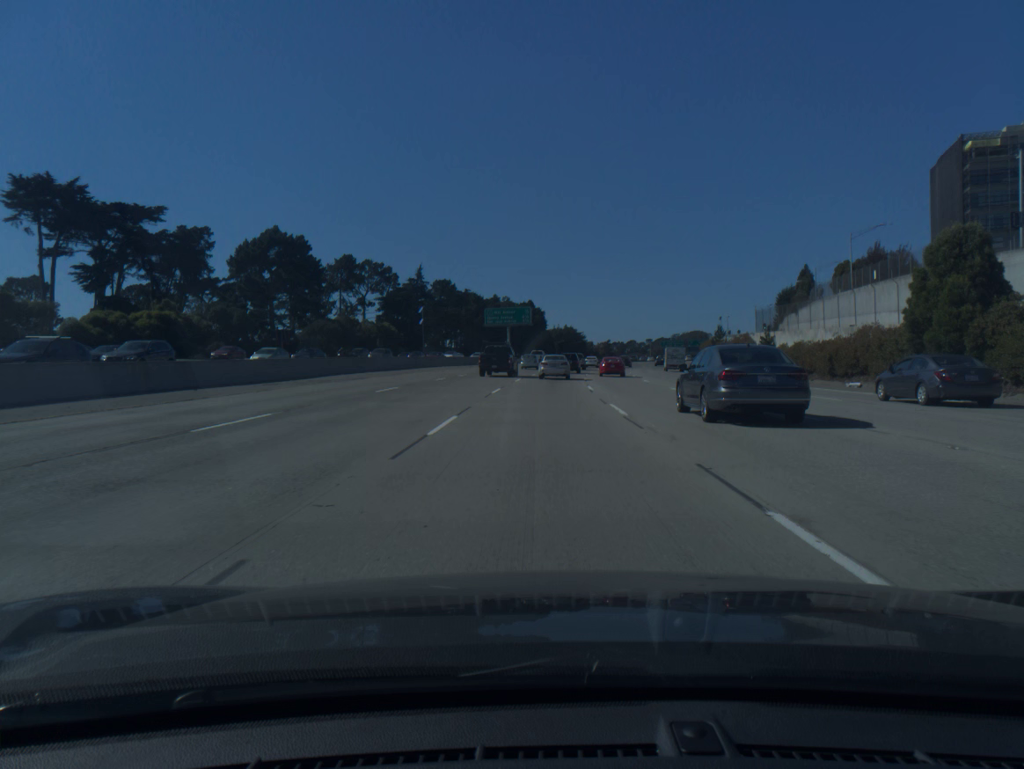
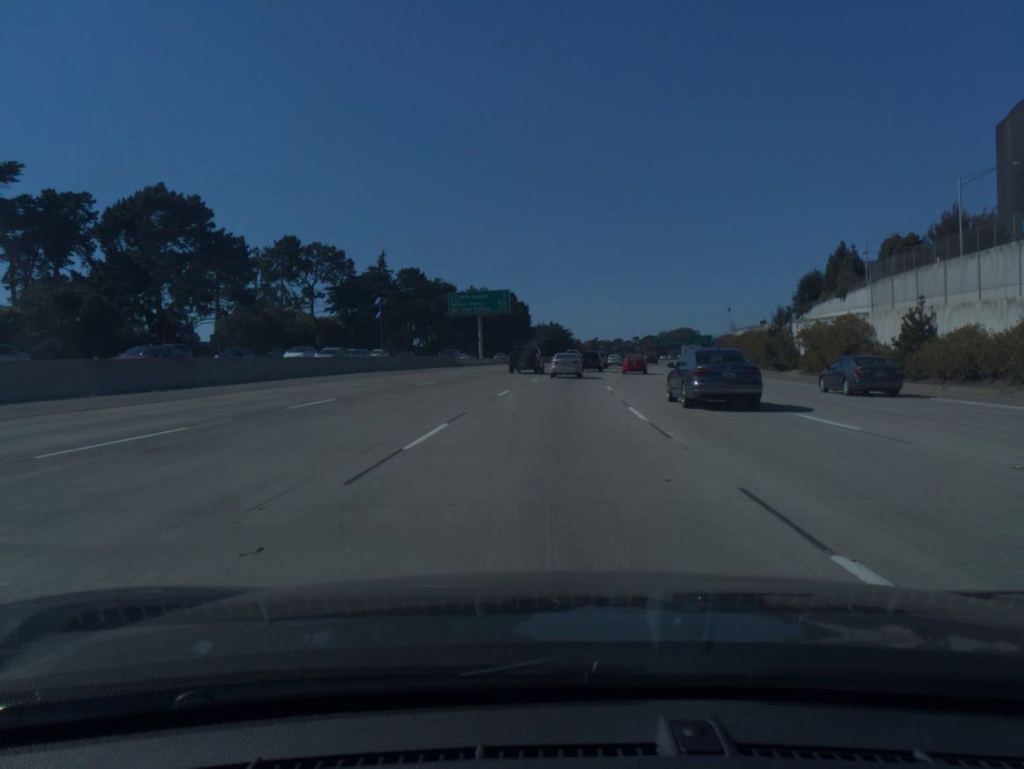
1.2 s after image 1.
(+0.2, +30.4) m; +1°
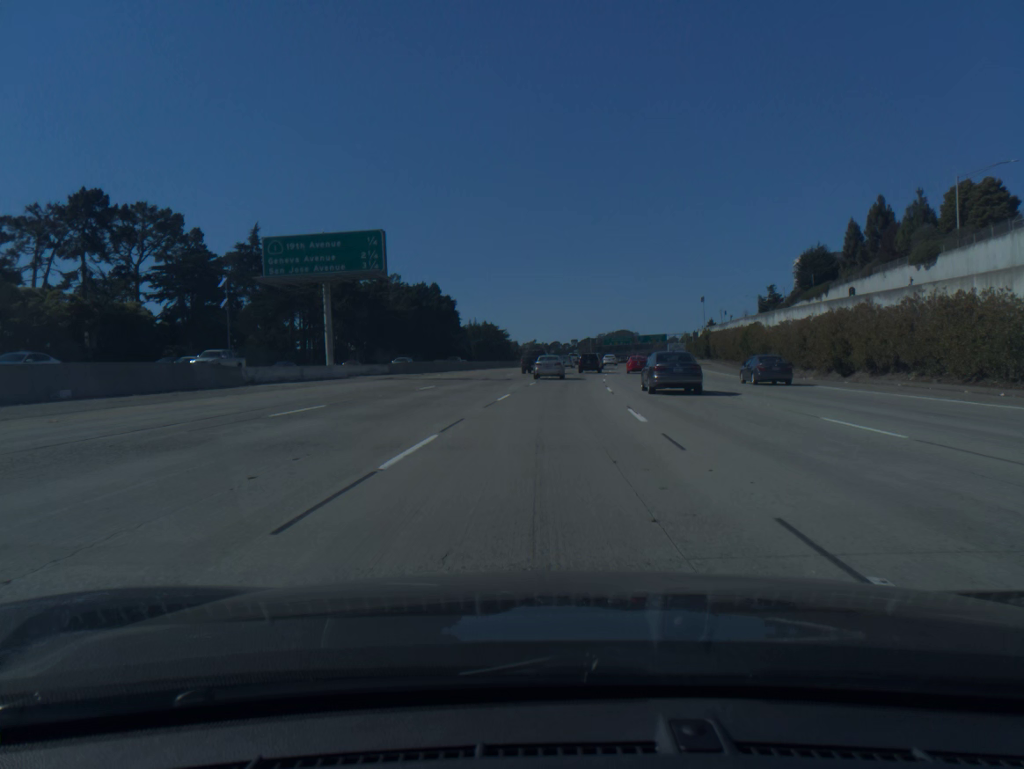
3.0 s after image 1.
(+1.7, +44.6) m; +5°
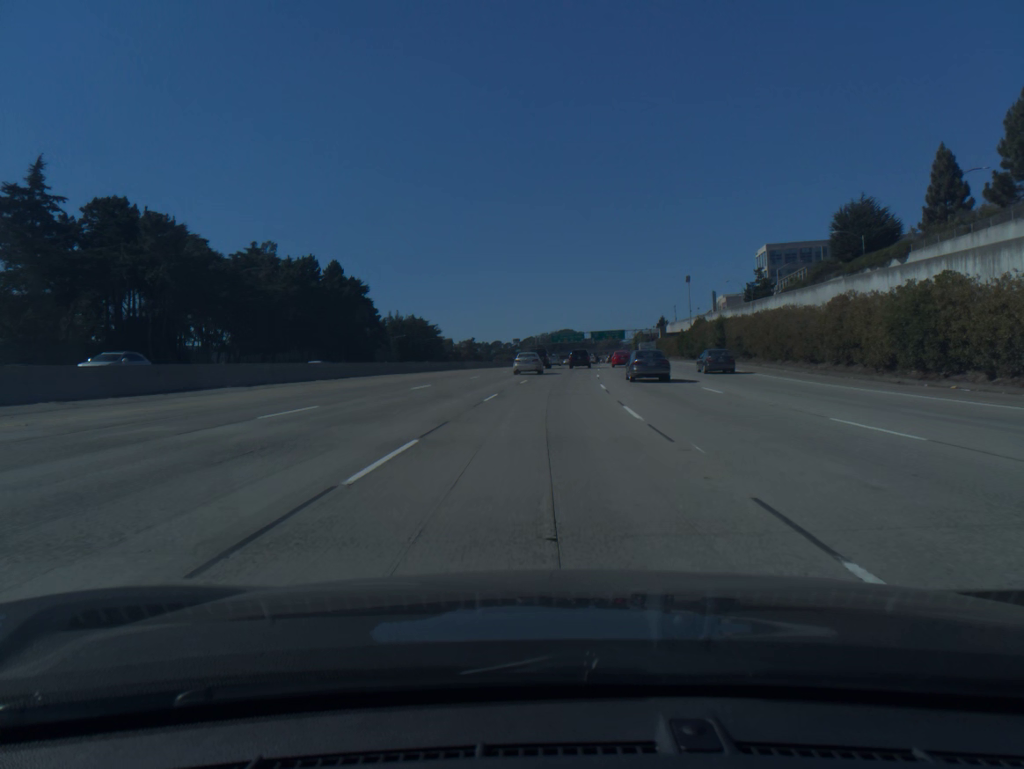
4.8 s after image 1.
(+1.7, +43.8) m; +4°
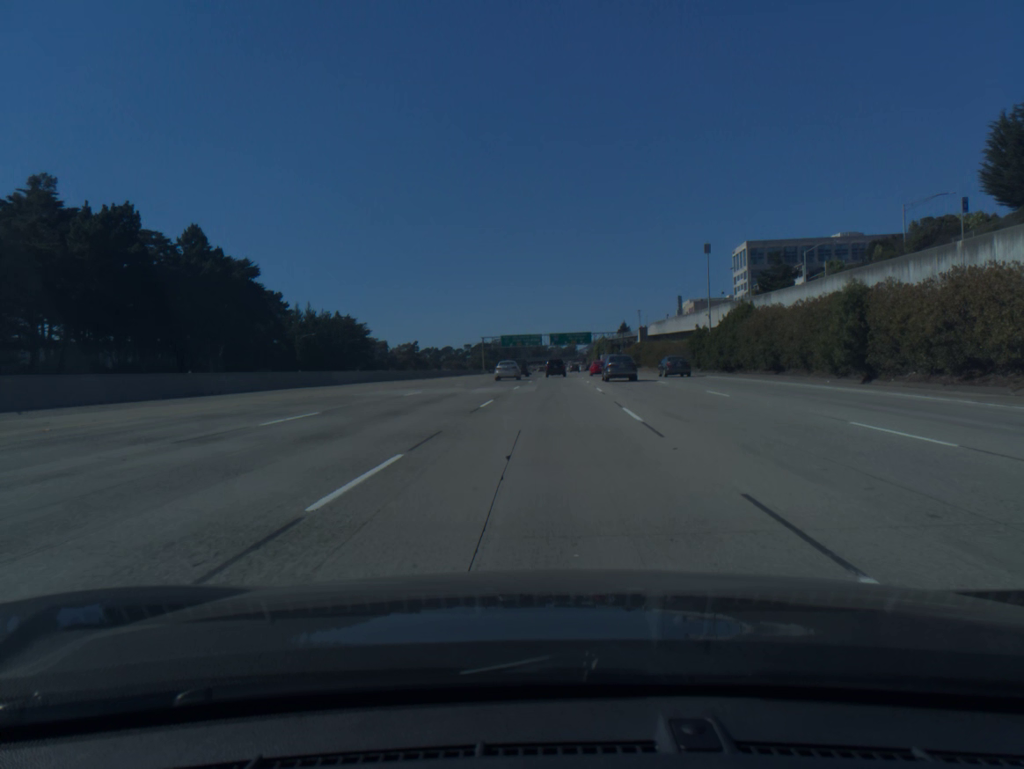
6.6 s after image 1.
(+1.4, +43.8) m; +3°
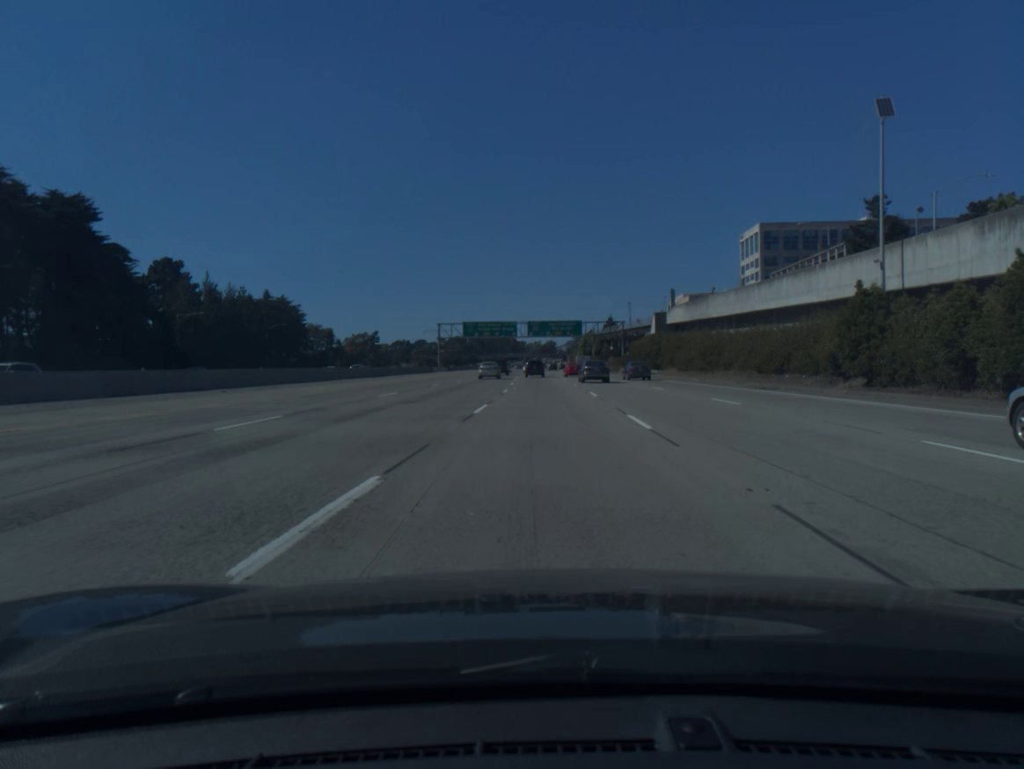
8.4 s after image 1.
(+0.7, +44.8) m; +2°
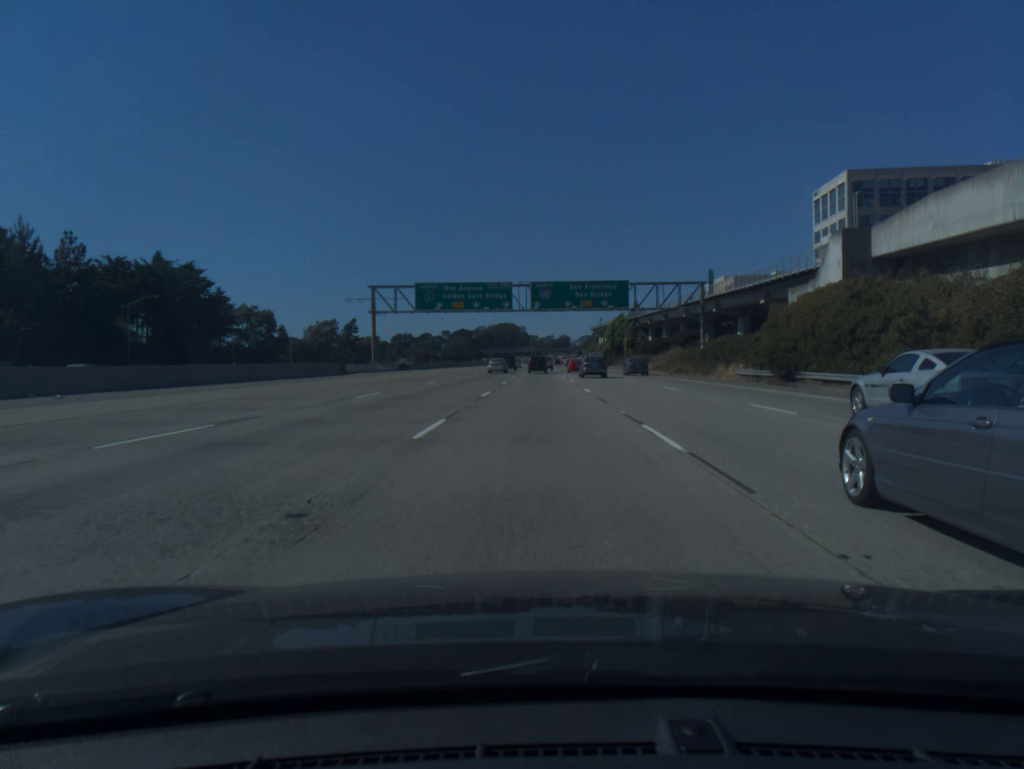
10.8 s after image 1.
(-0.1, +61.8) m; -1°
